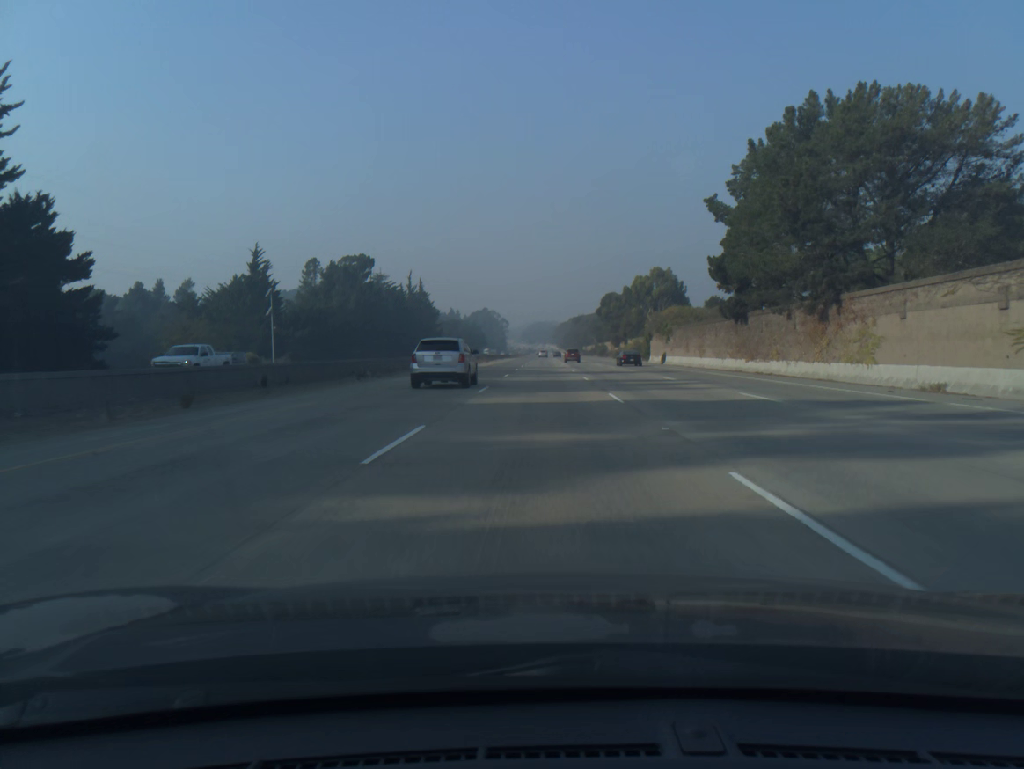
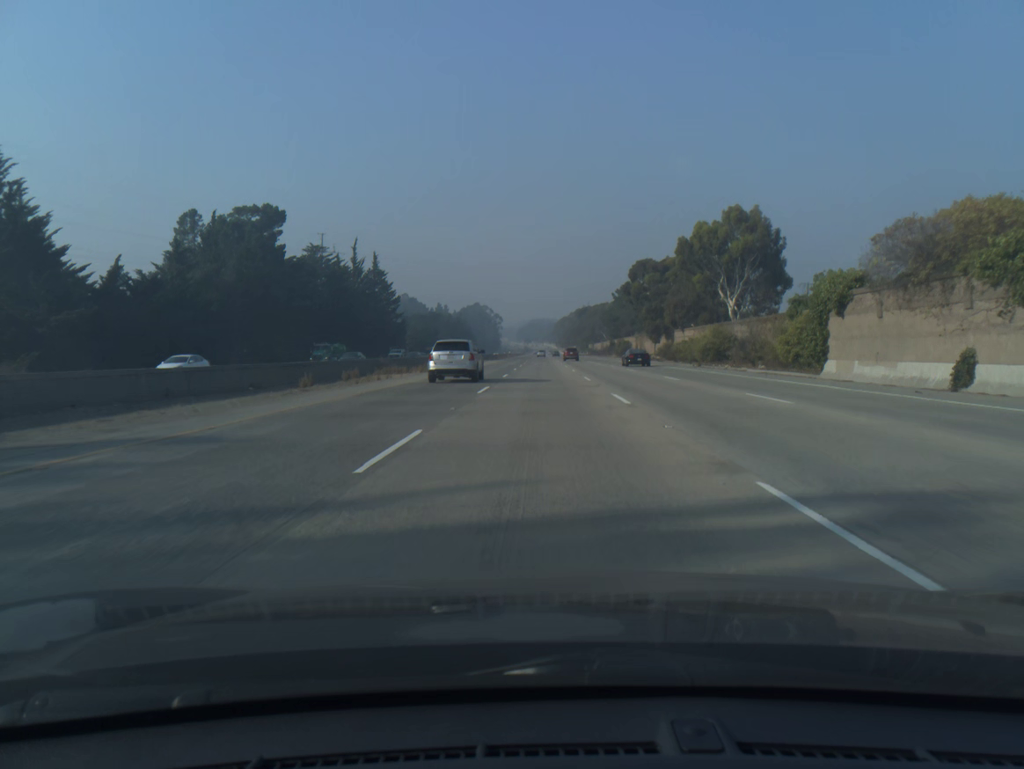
(0.0, +59.1) m; 0°
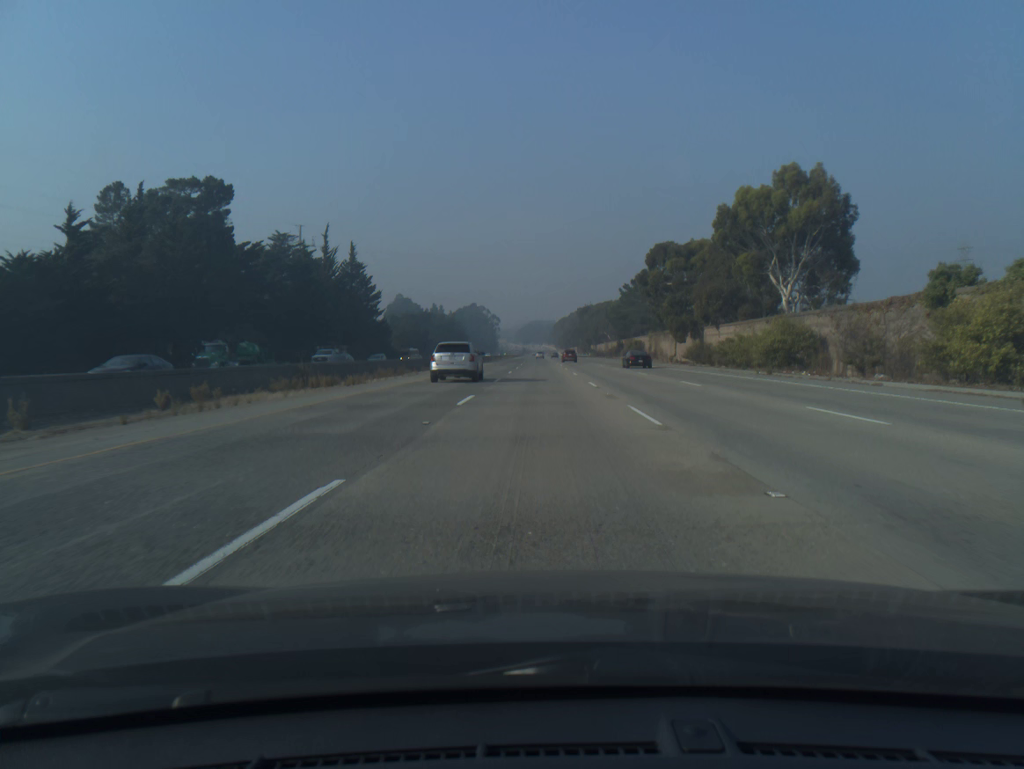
(0.0, +19.7) m; 0°
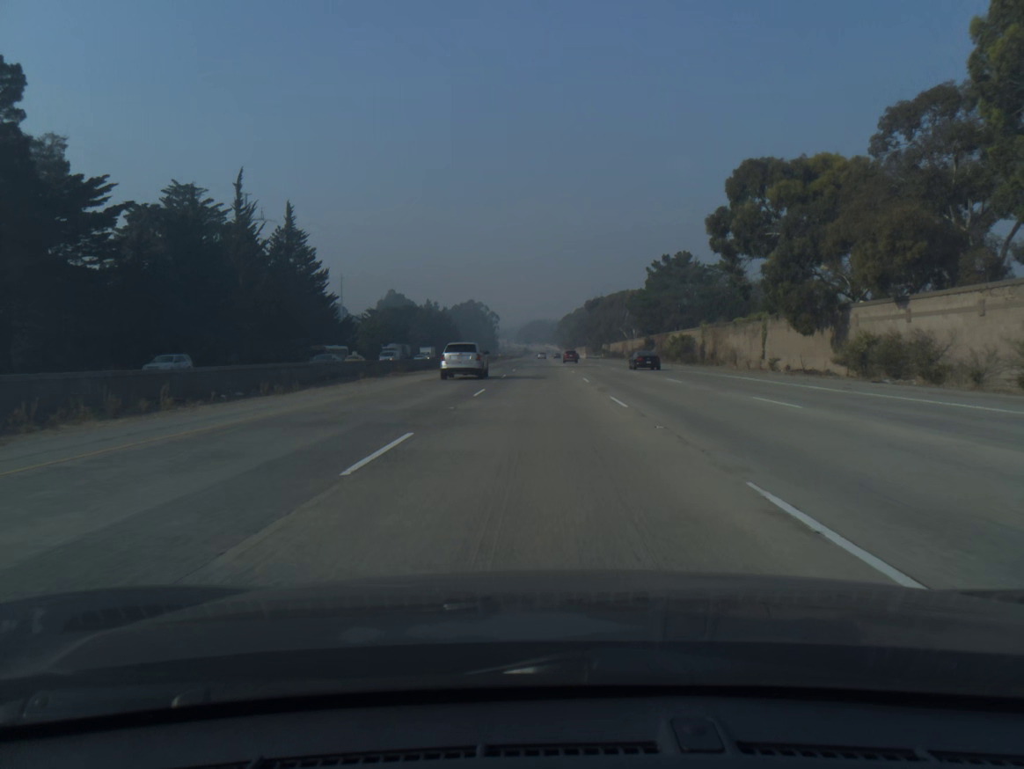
(0.0, +39.4) m; 0°
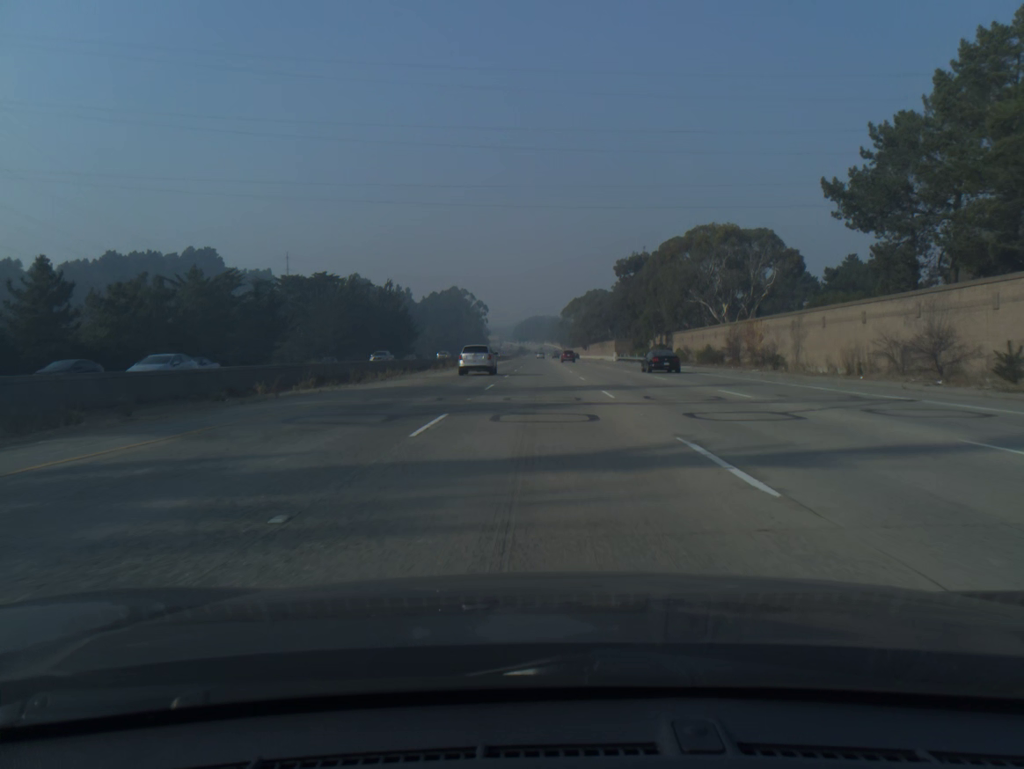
(-0.1, +98.4) m; 0°
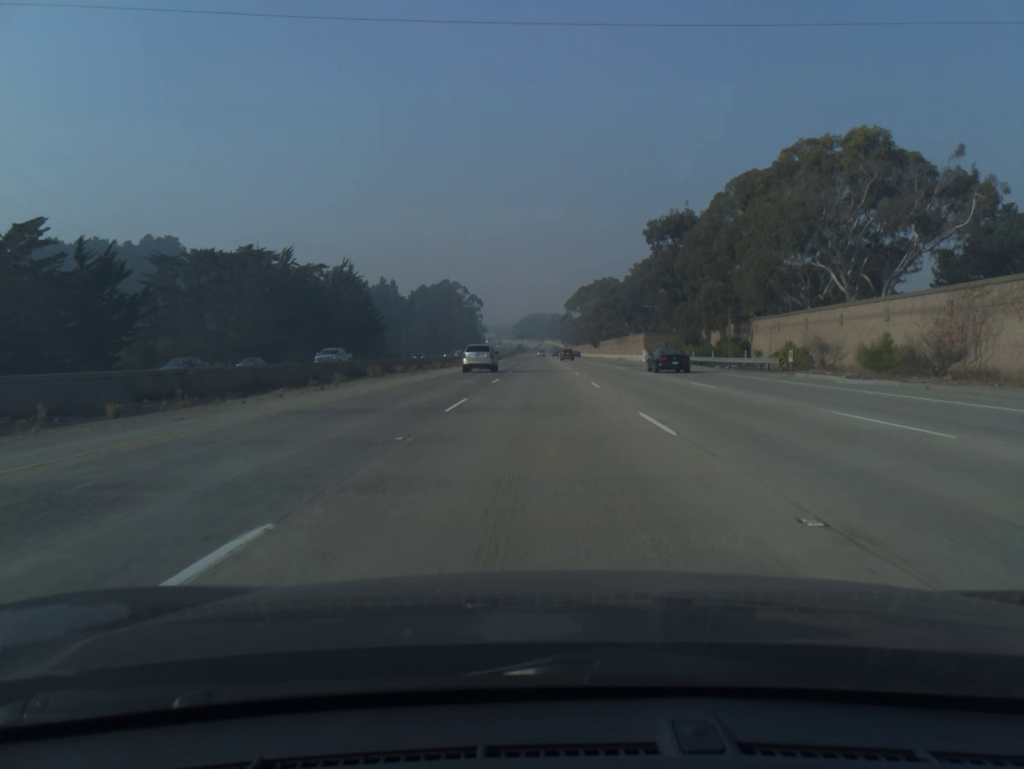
(0.0, +39.3) m; 0°
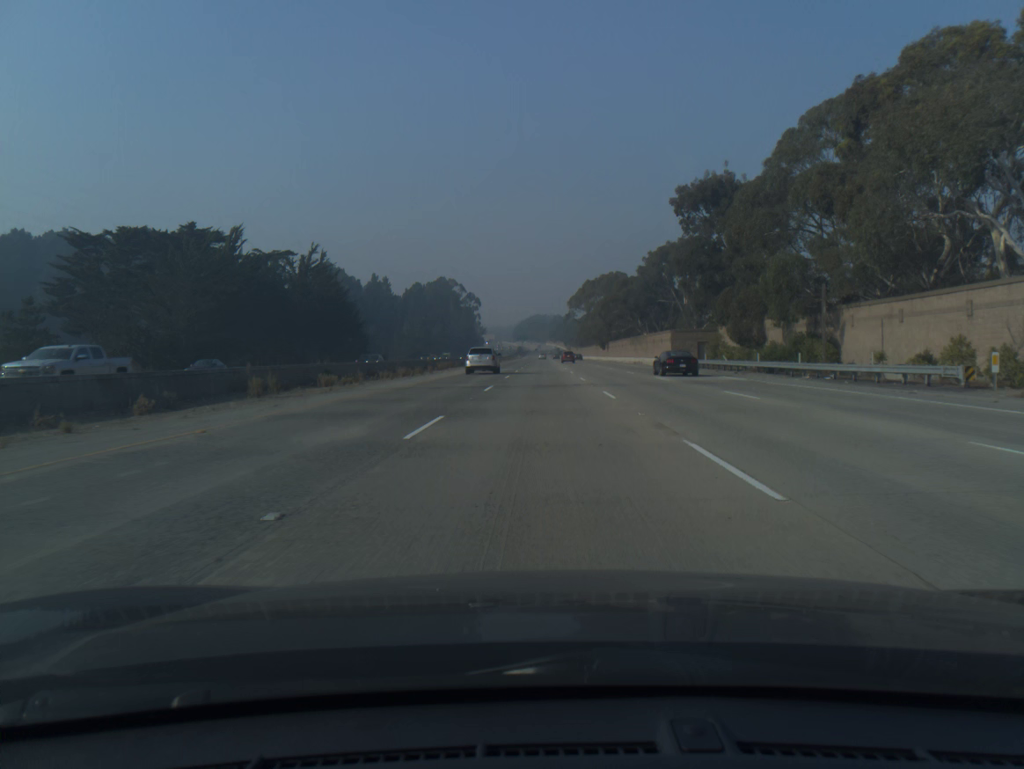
(0.0, +19.7) m; 0°
